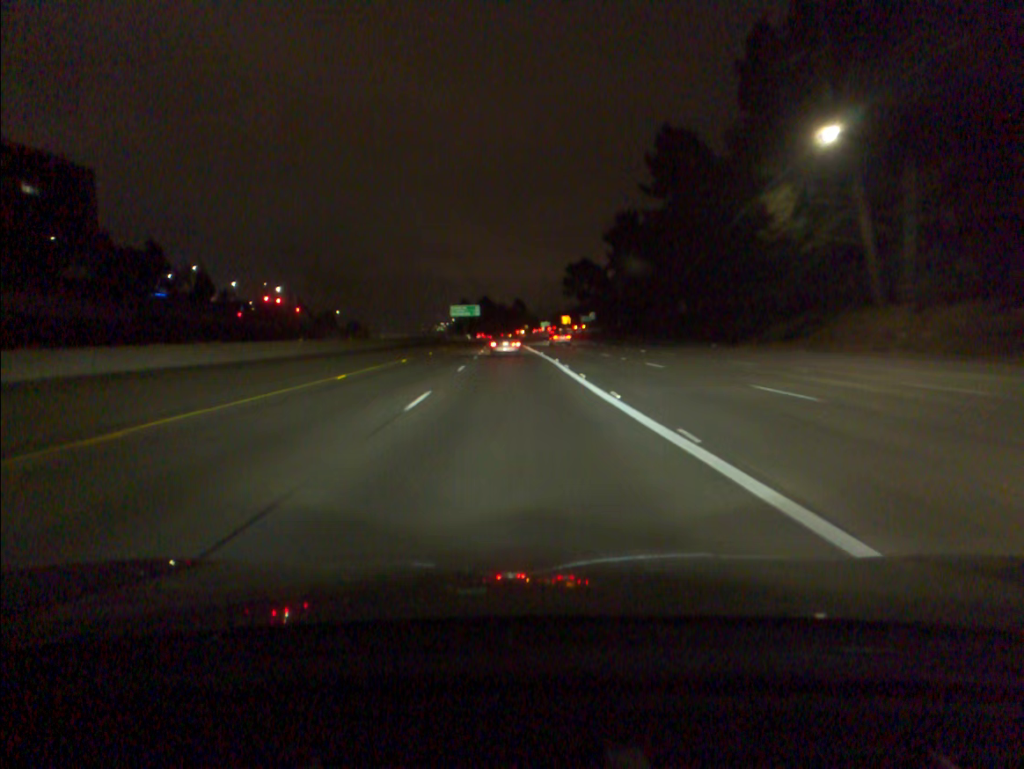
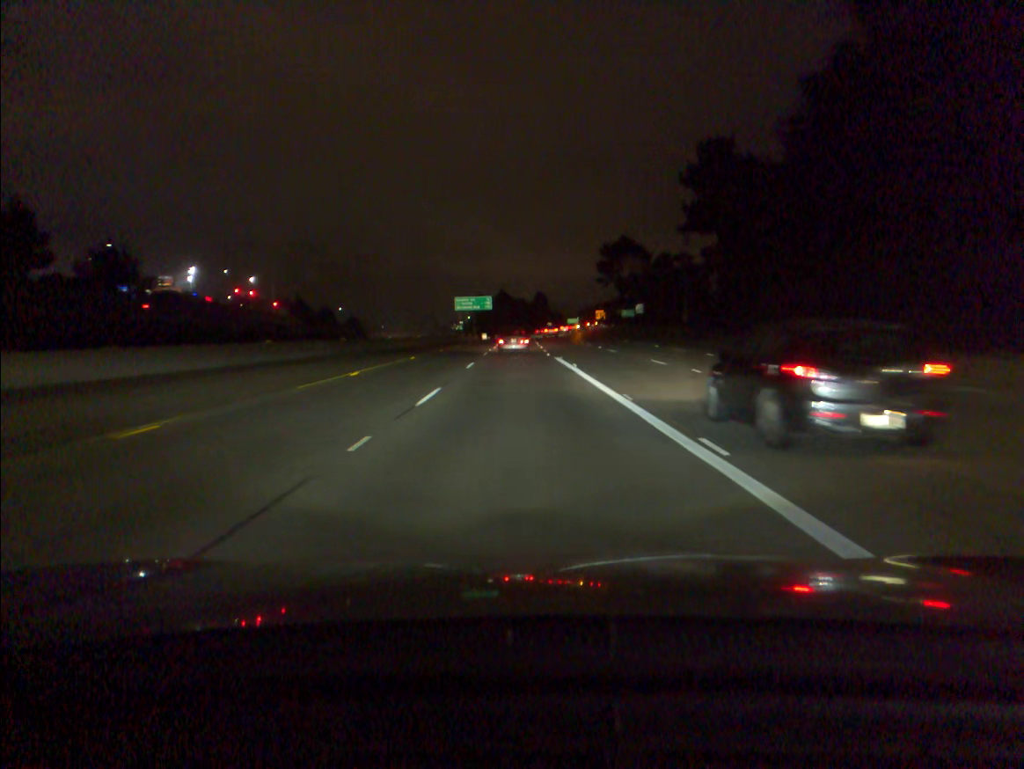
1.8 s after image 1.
(-0.6, +43.0) m; -2°
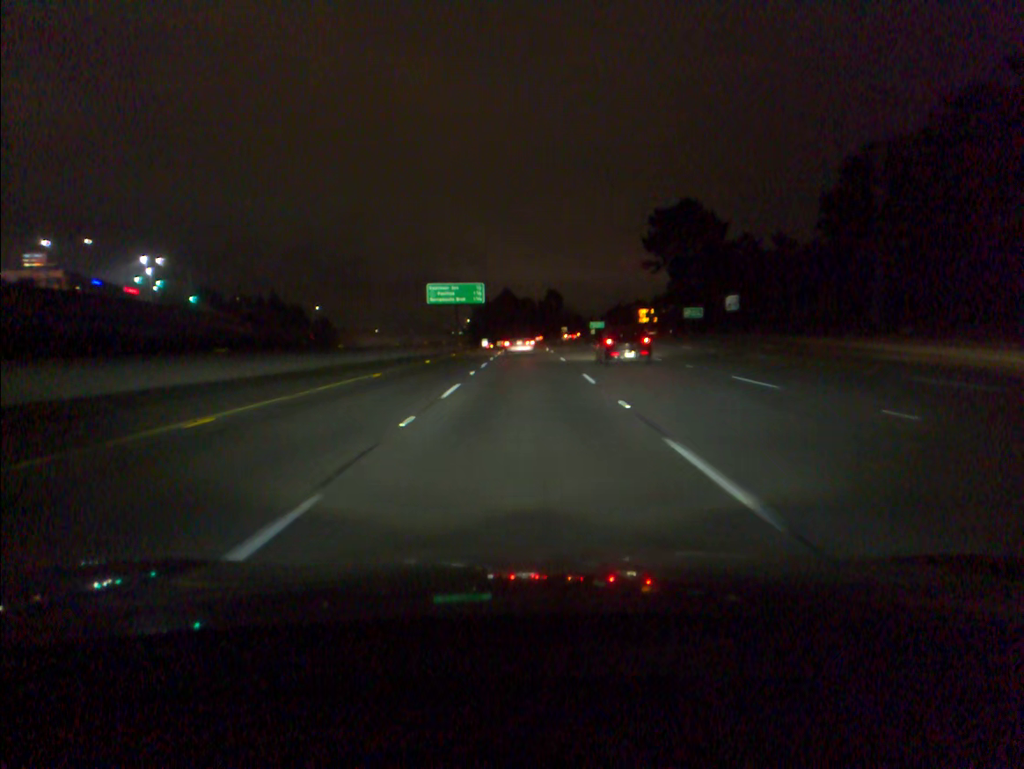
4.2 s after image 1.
(-0.4, +56.9) m; 0°
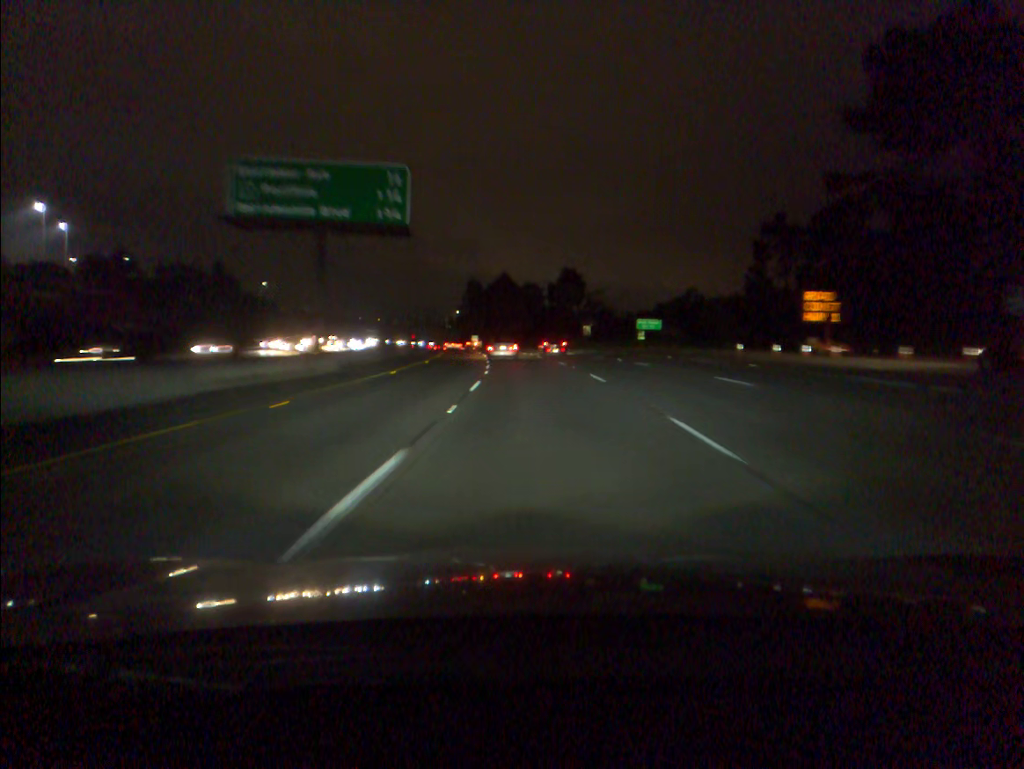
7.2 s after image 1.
(0.0, +69.9) m; 0°
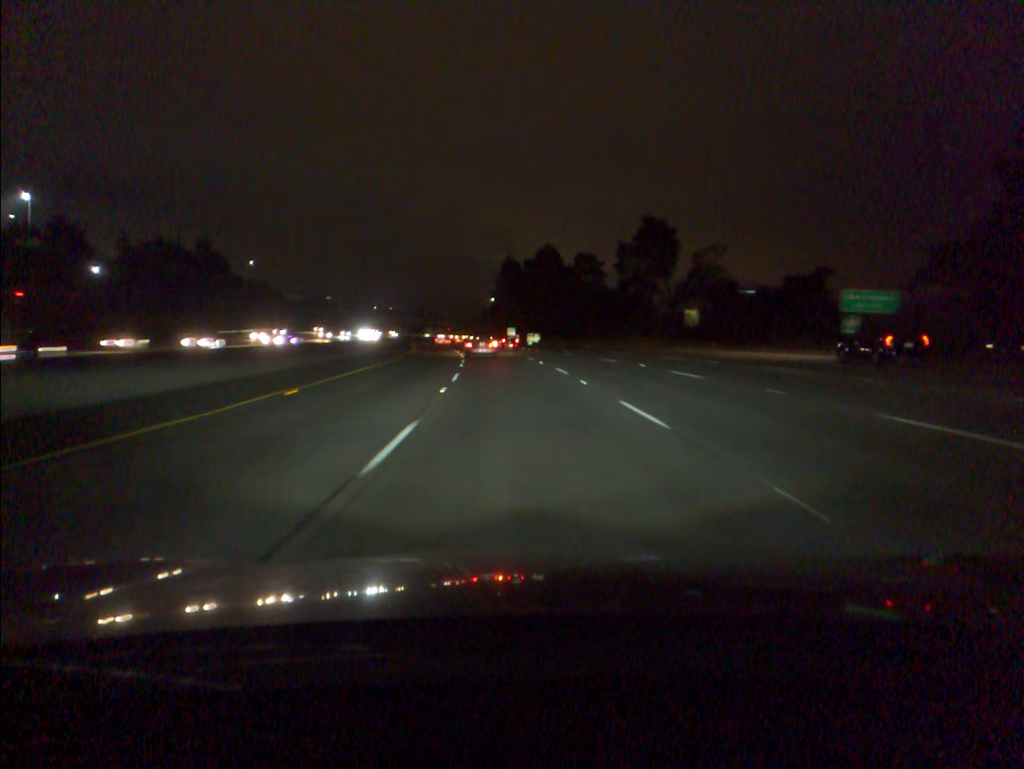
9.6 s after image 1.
(-0.8, +55.7) m; -3°
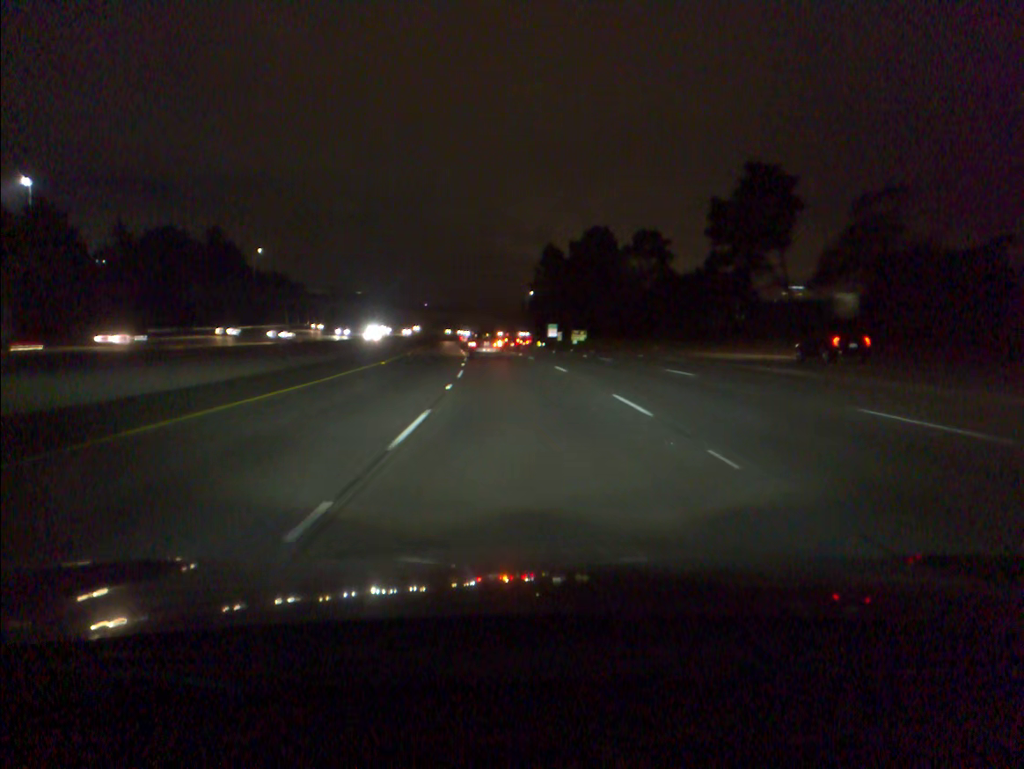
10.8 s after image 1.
(-0.7, +27.8) m; -3°
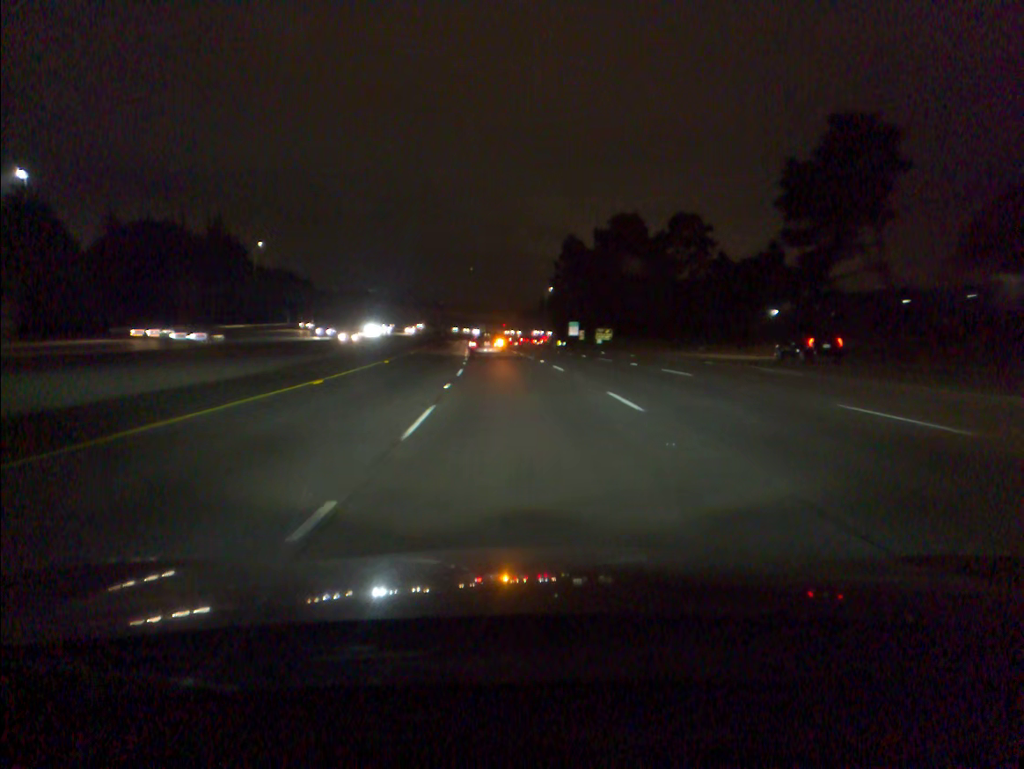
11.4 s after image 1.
(-0.1, +13.8) m; -1°
